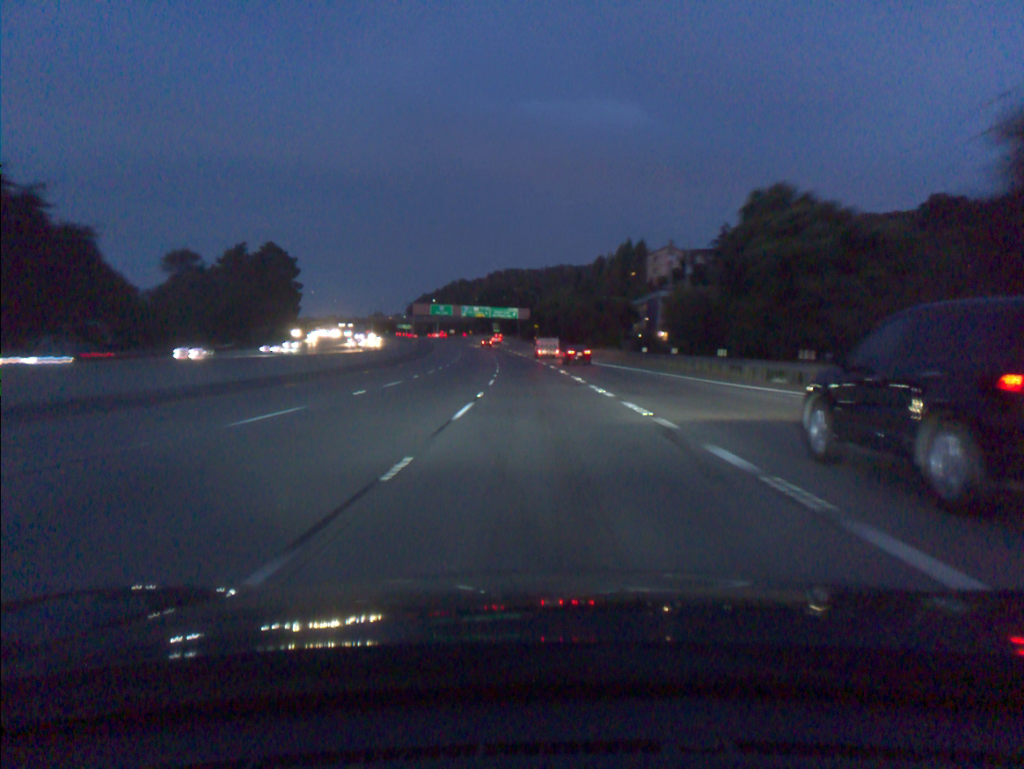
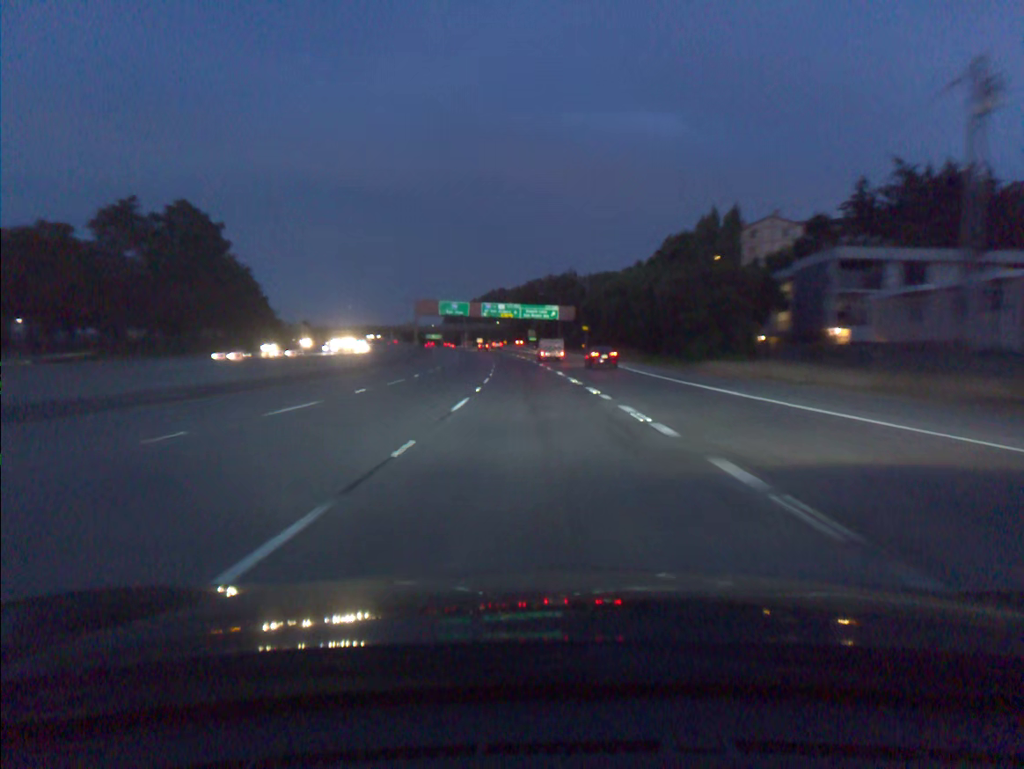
(-1.3, +55.0) m; -3°
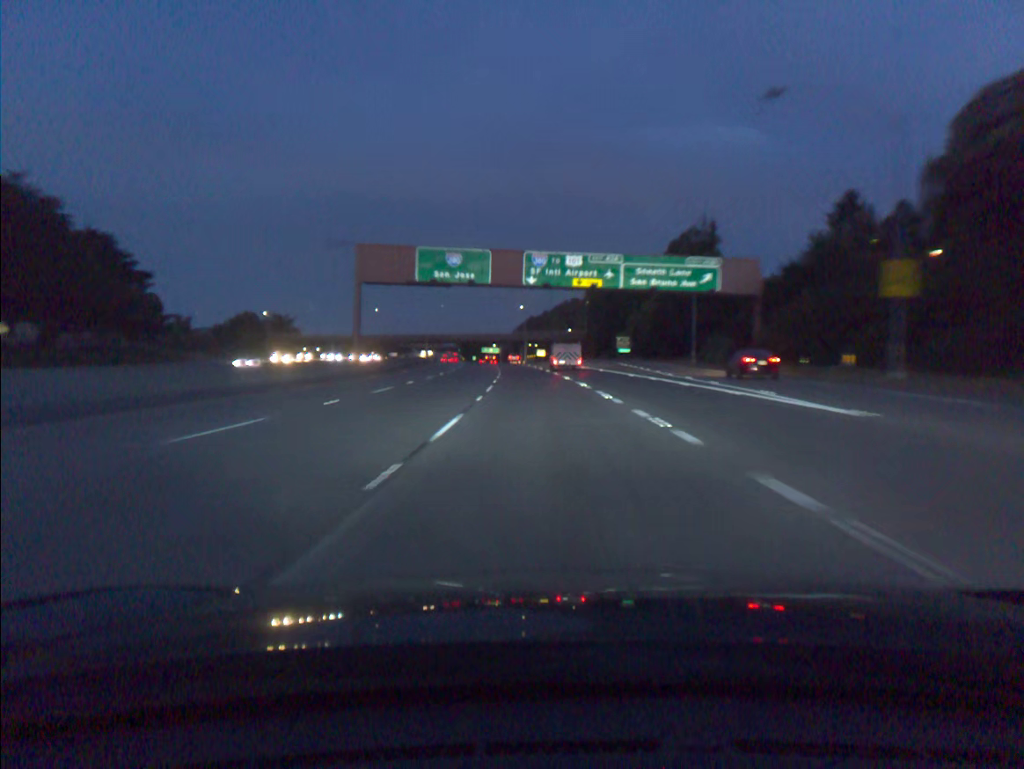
(-4.6, +90.7) m; -5°
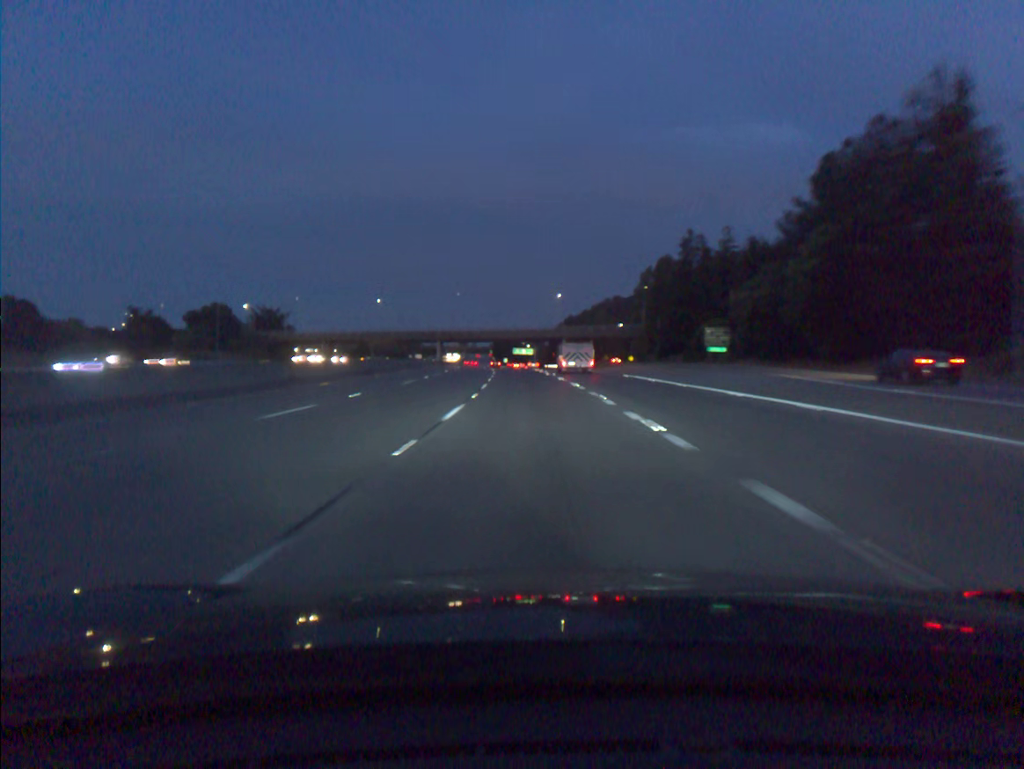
(-1.2, +54.1) m; -3°
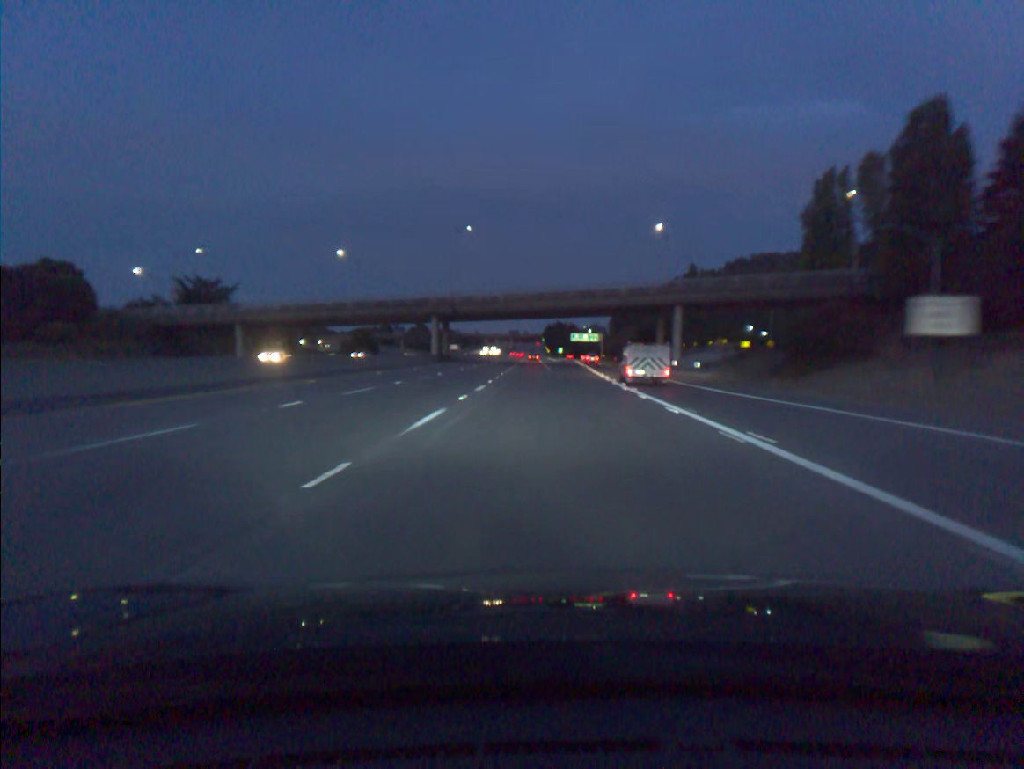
(-3.9, +90.4) m; -4°
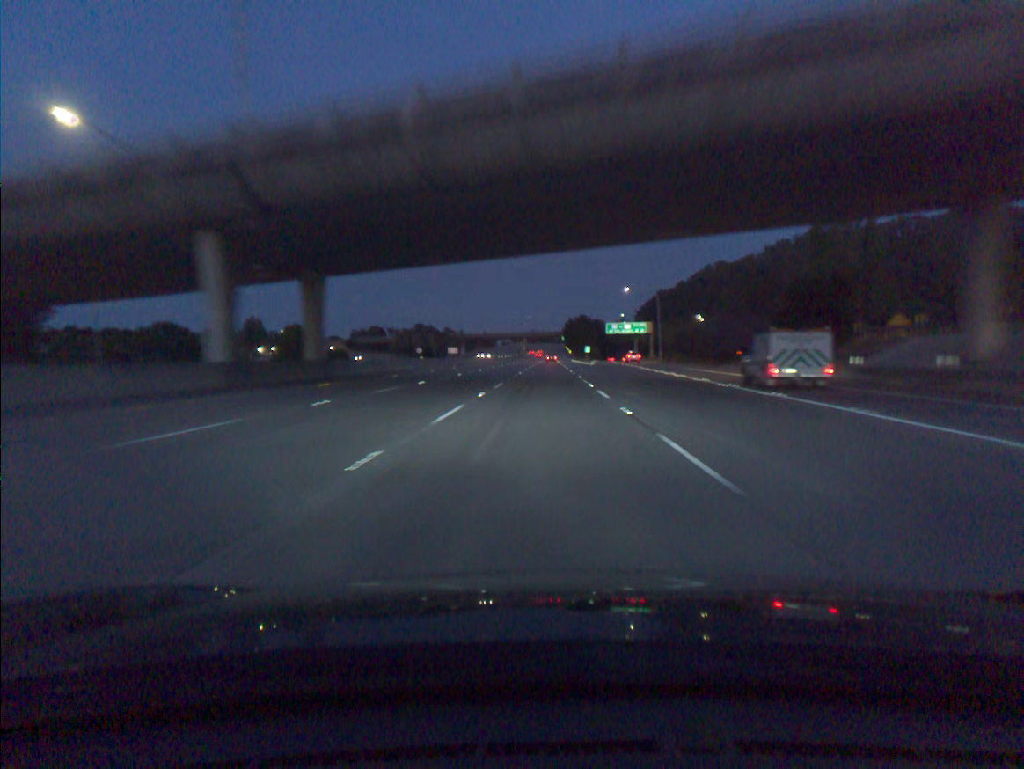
(-0.9, +73.3) m; -1°
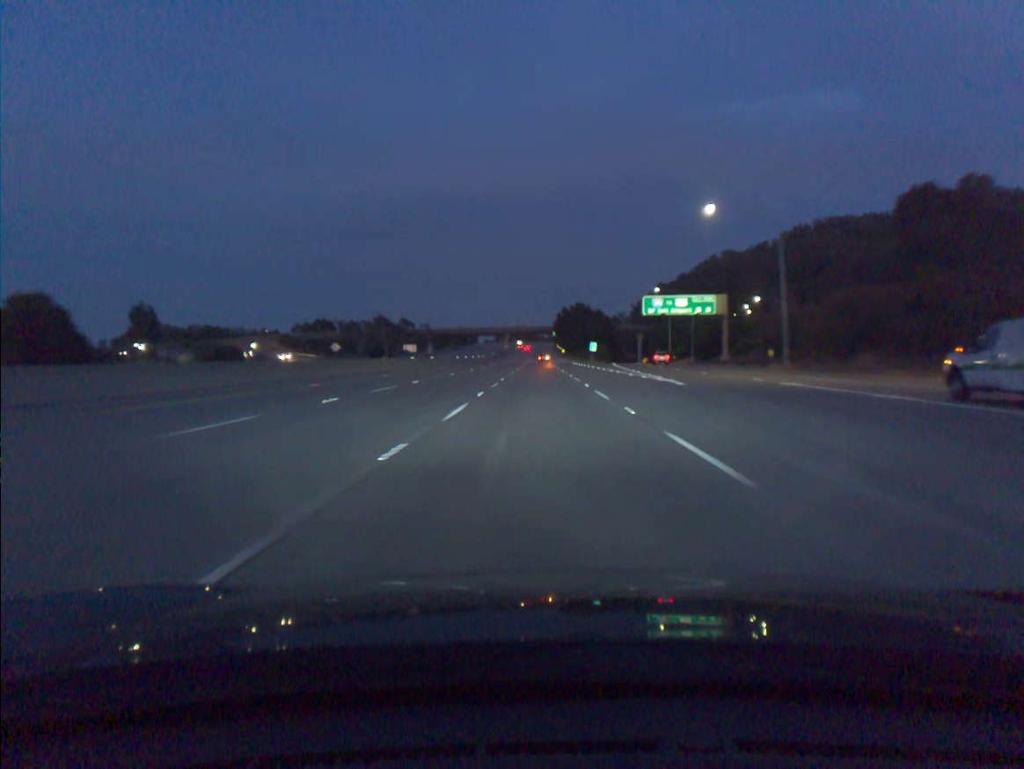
(+0.5, +73.4) m; +1°
